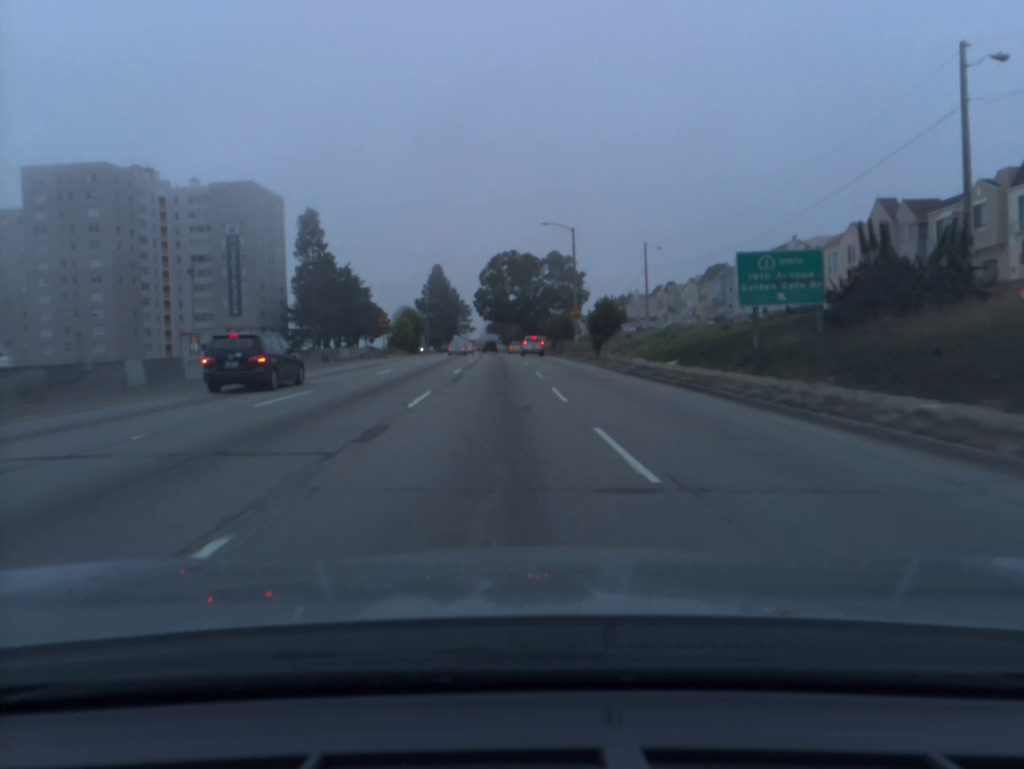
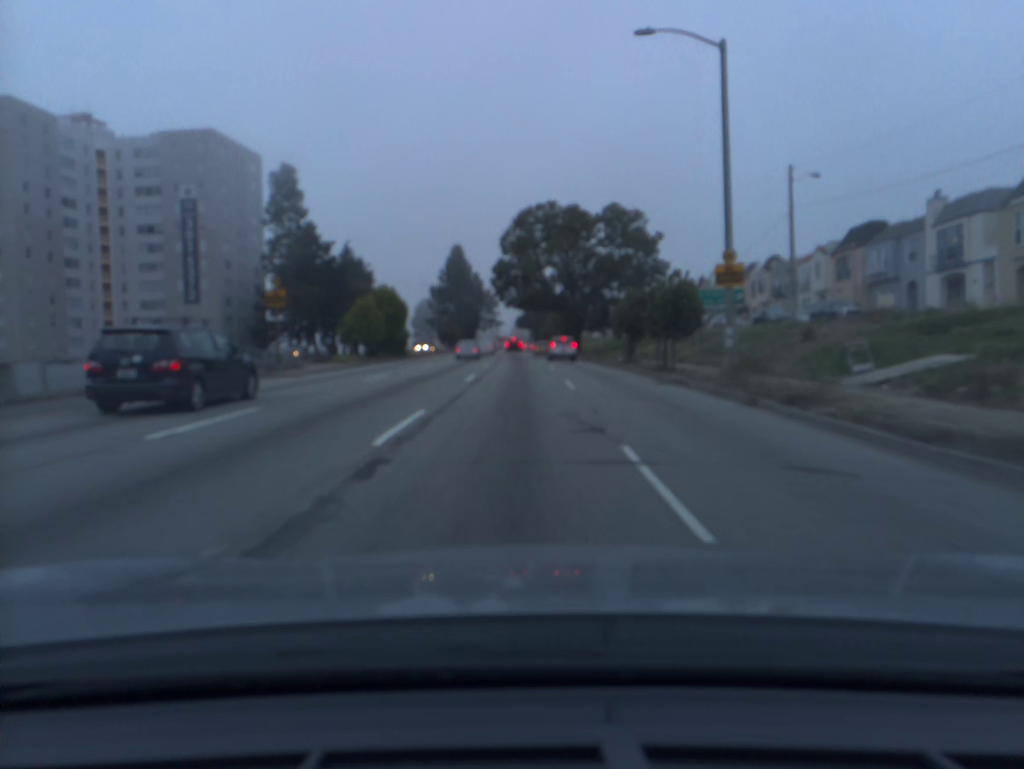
(-0.8, +35.4) m; -2°
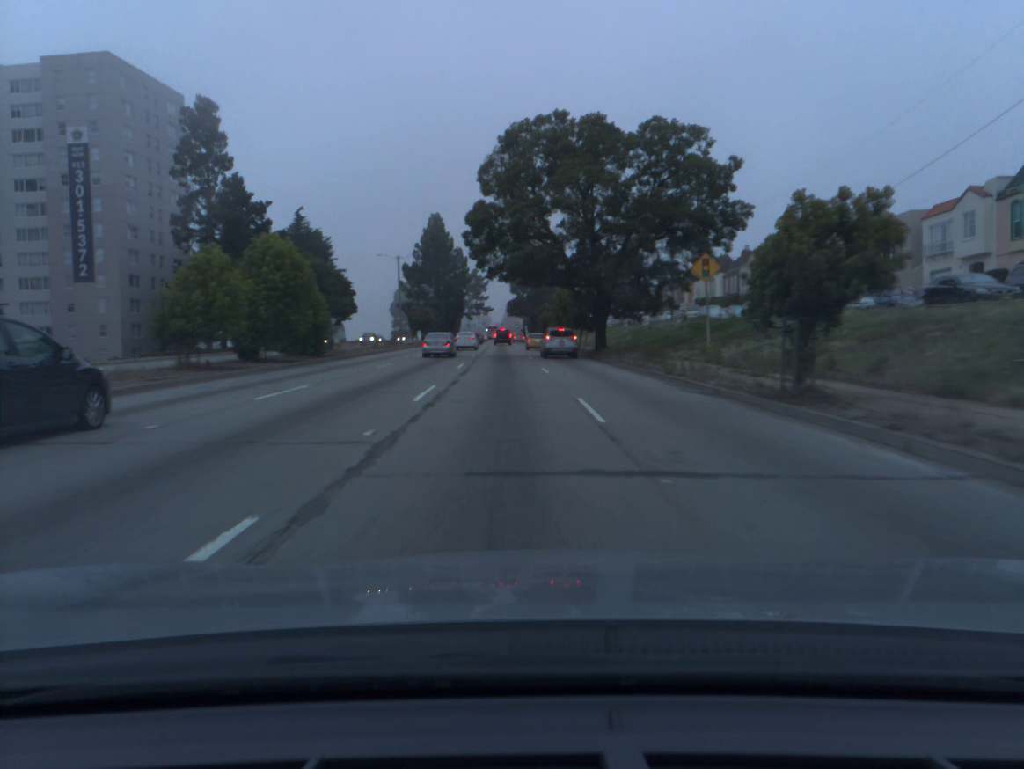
(0.0, +23.5) m; 0°
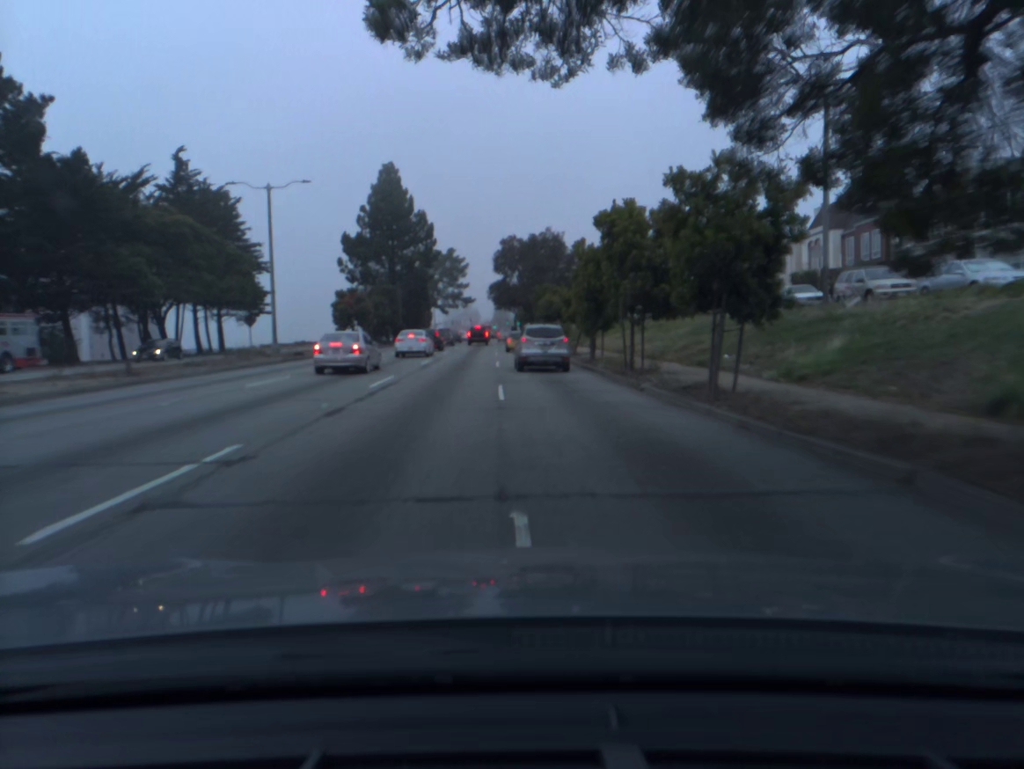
(+0.3, +40.6) m; 0°
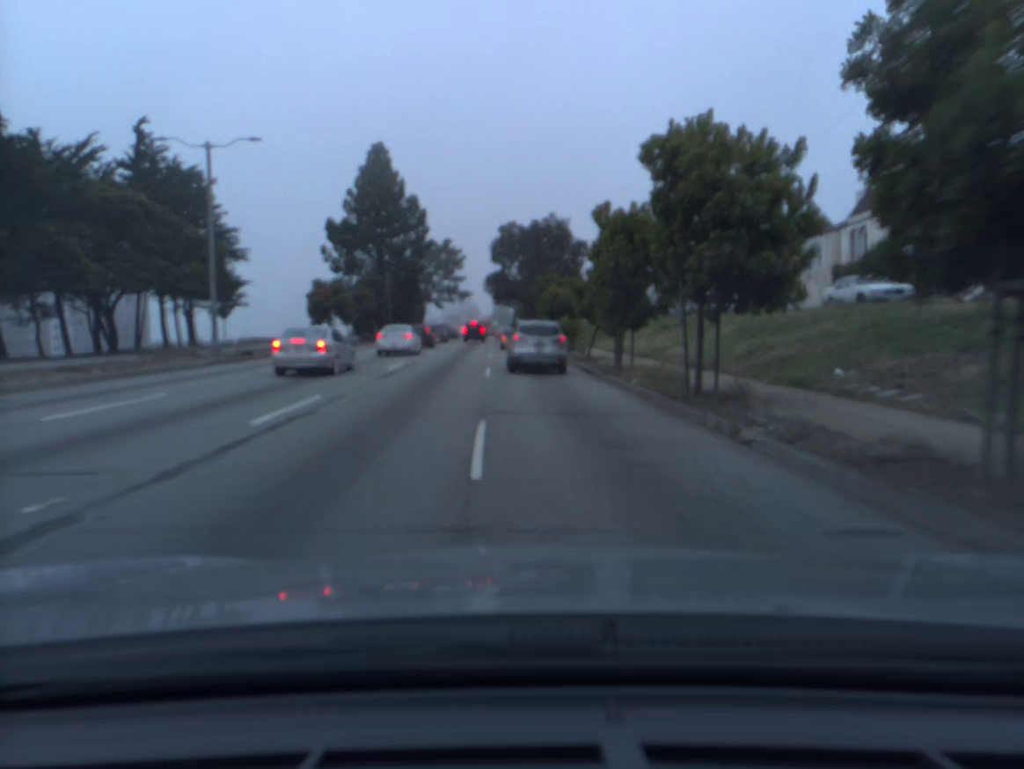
(0.0, +8.7) m; 0°
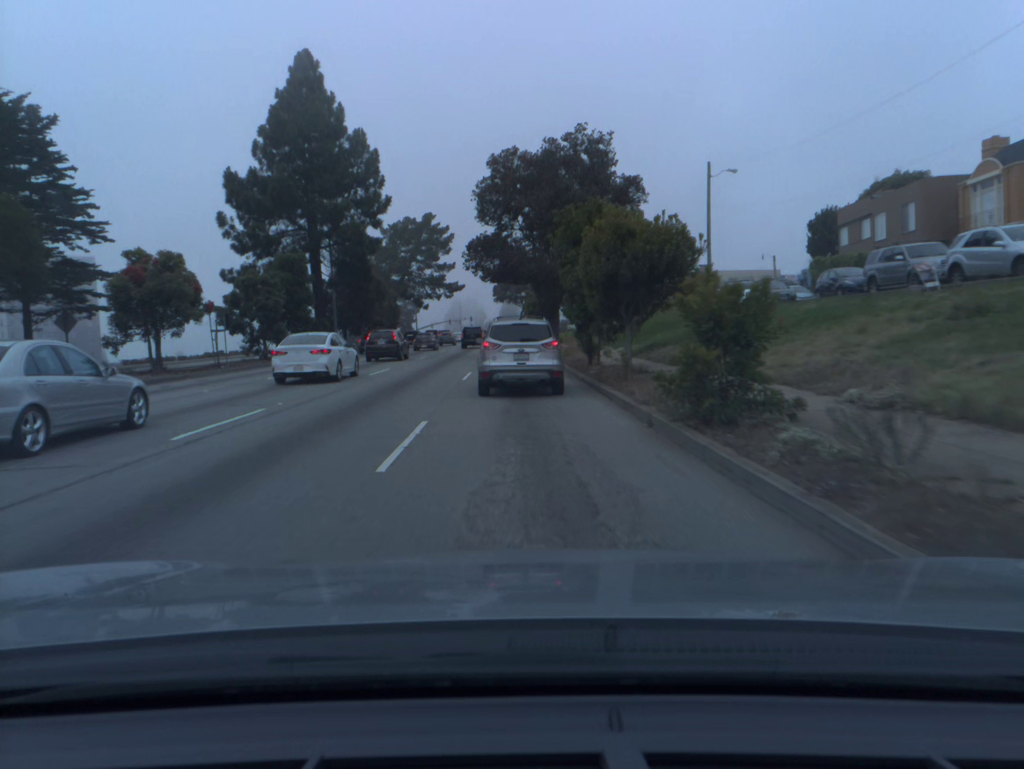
(0.0, +29.4) m; -1°
